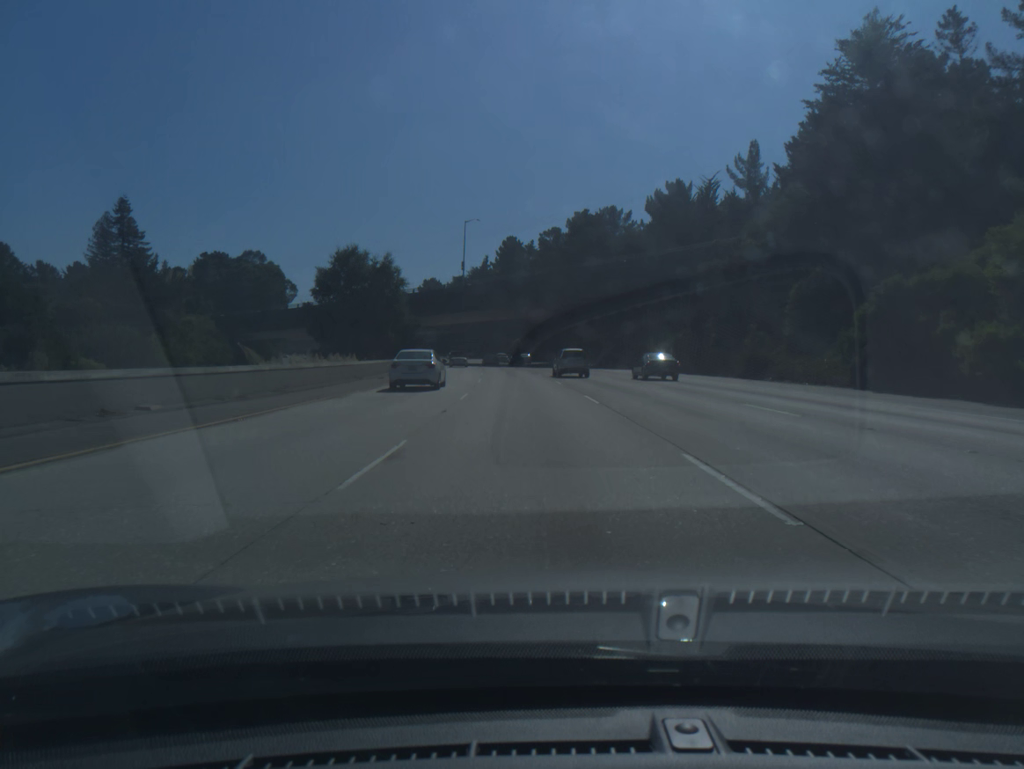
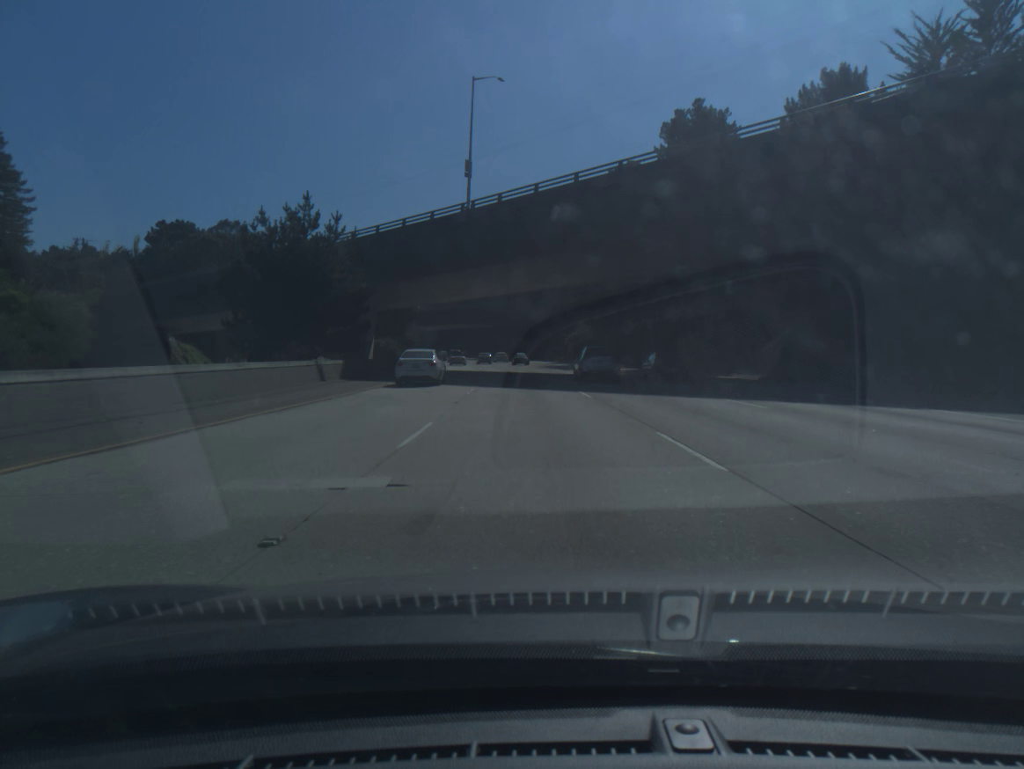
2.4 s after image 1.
(-1.9, +55.1) m; -4°
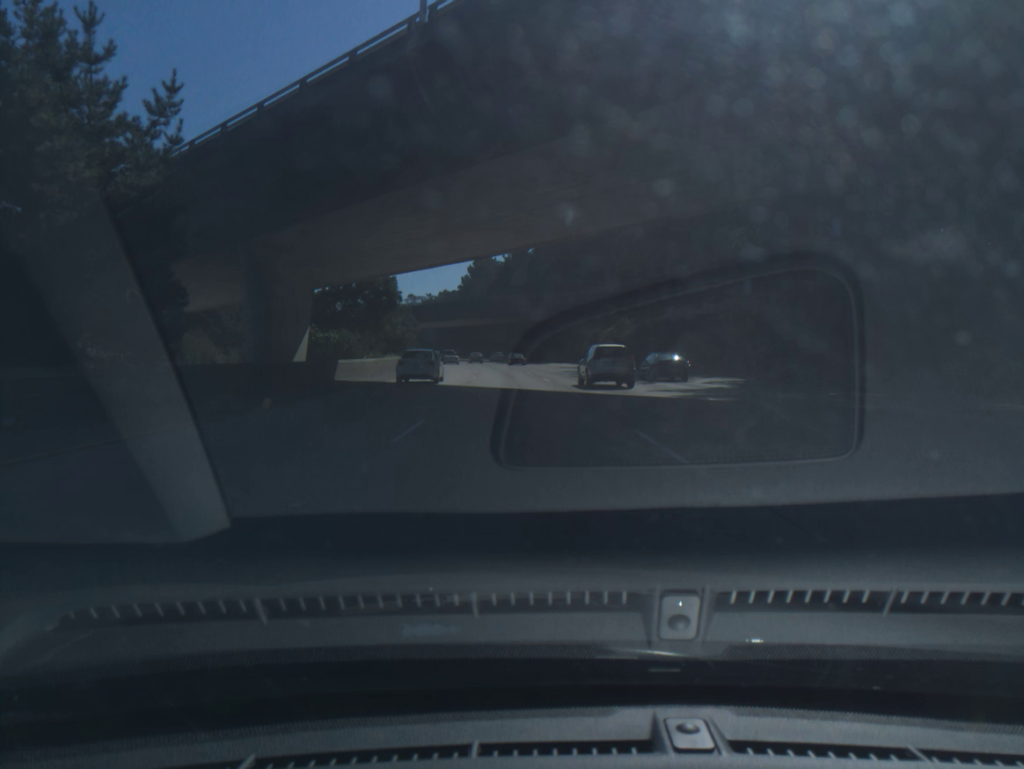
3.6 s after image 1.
(-0.4, +28.6) m; -2°
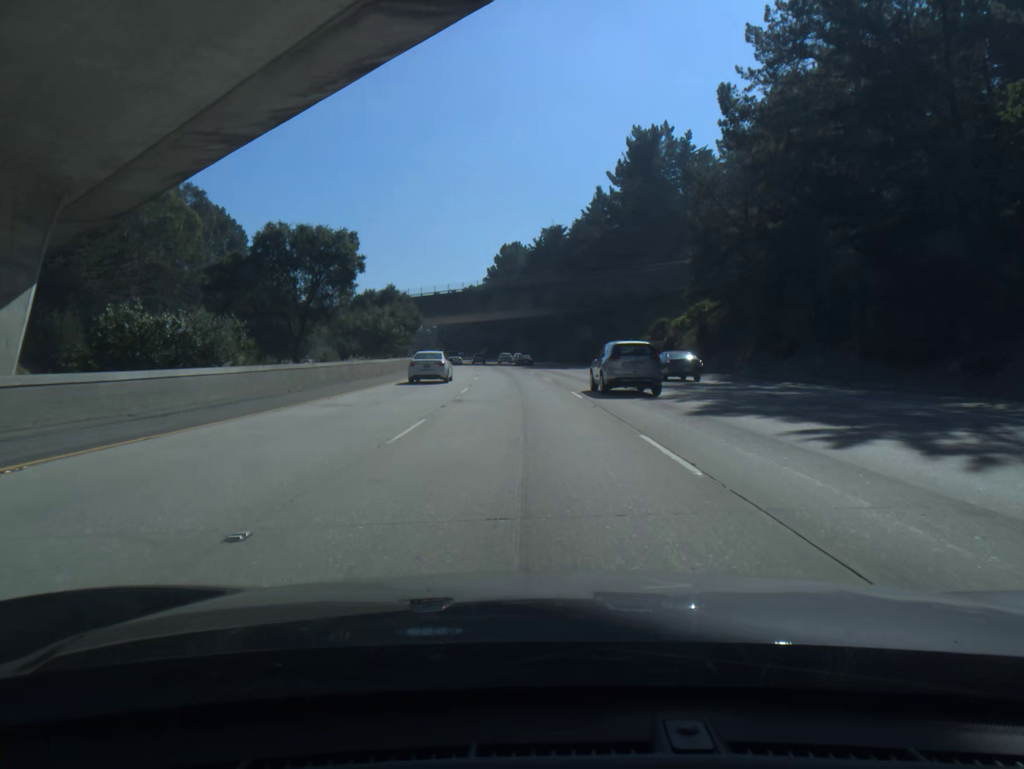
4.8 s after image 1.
(-0.6, +29.3) m; -2°
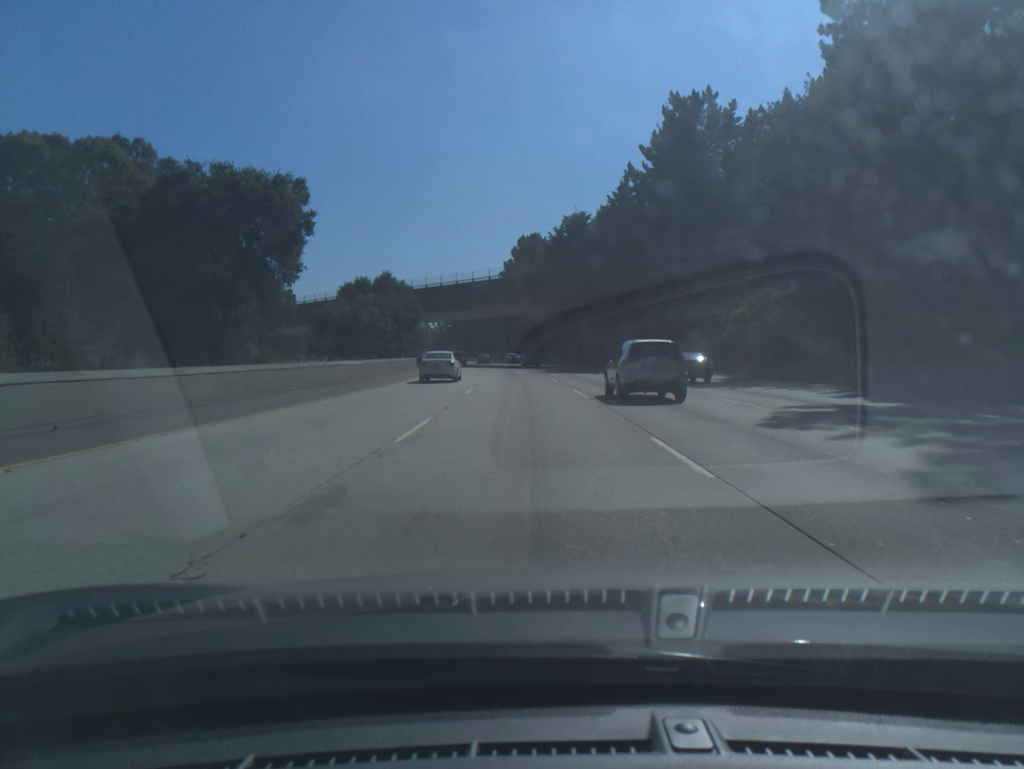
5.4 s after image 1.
(-0.2, +14.9) m; -1°
